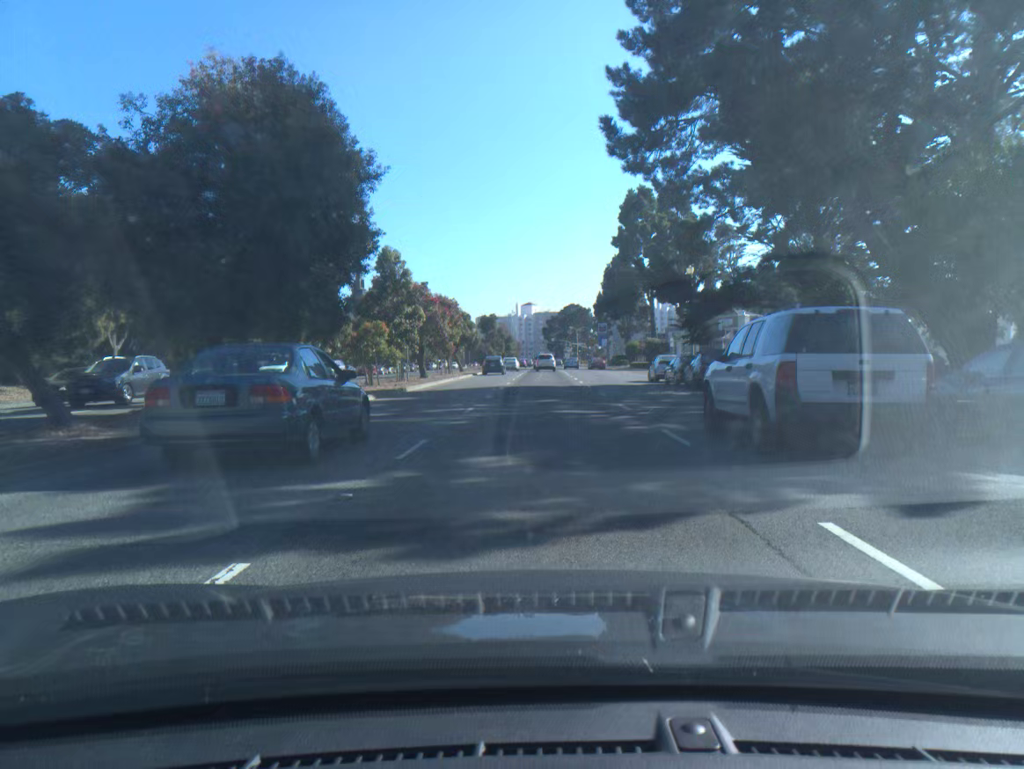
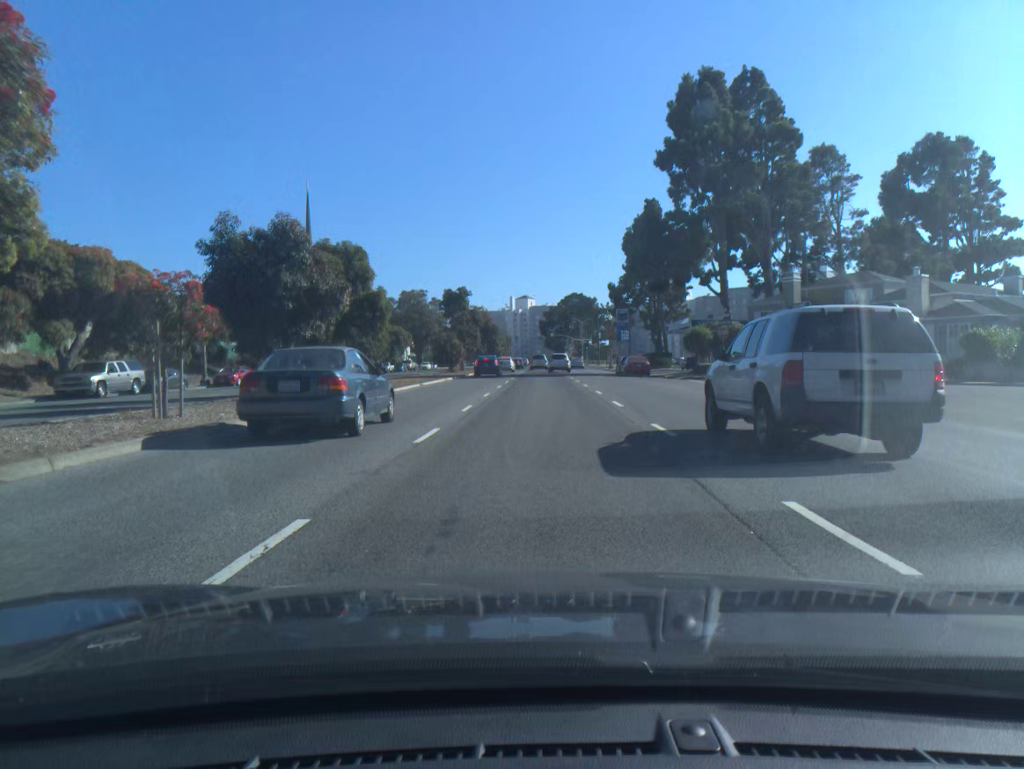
(+0.1, +42.1) m; 0°
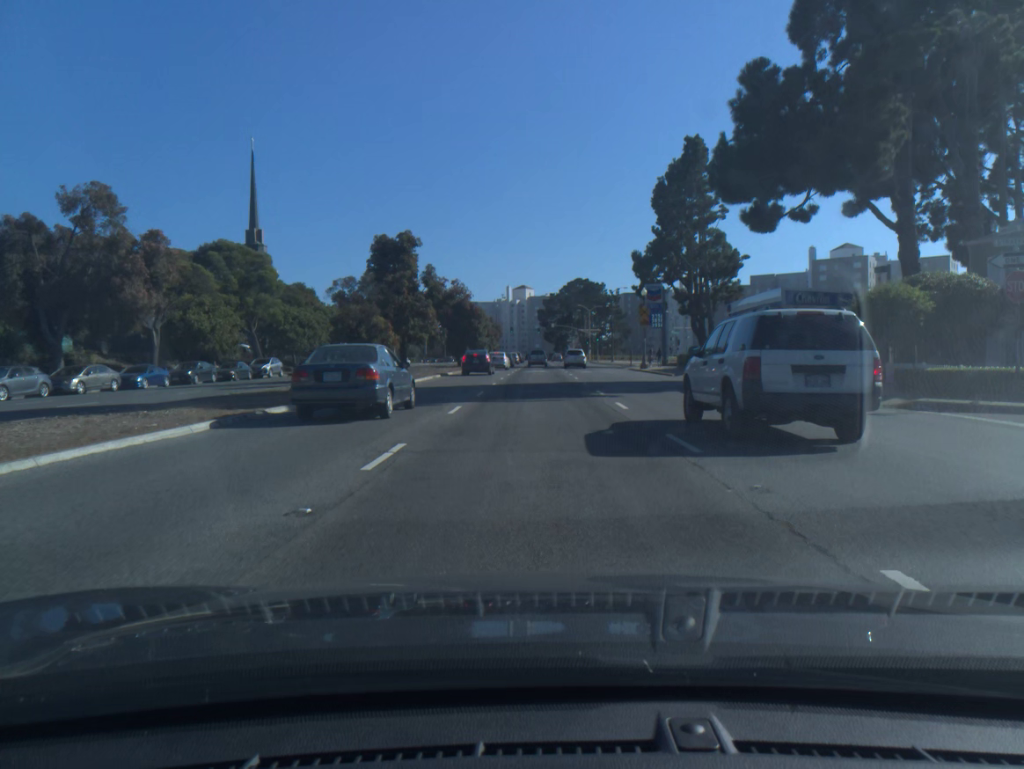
(0.0, +31.3) m; 0°
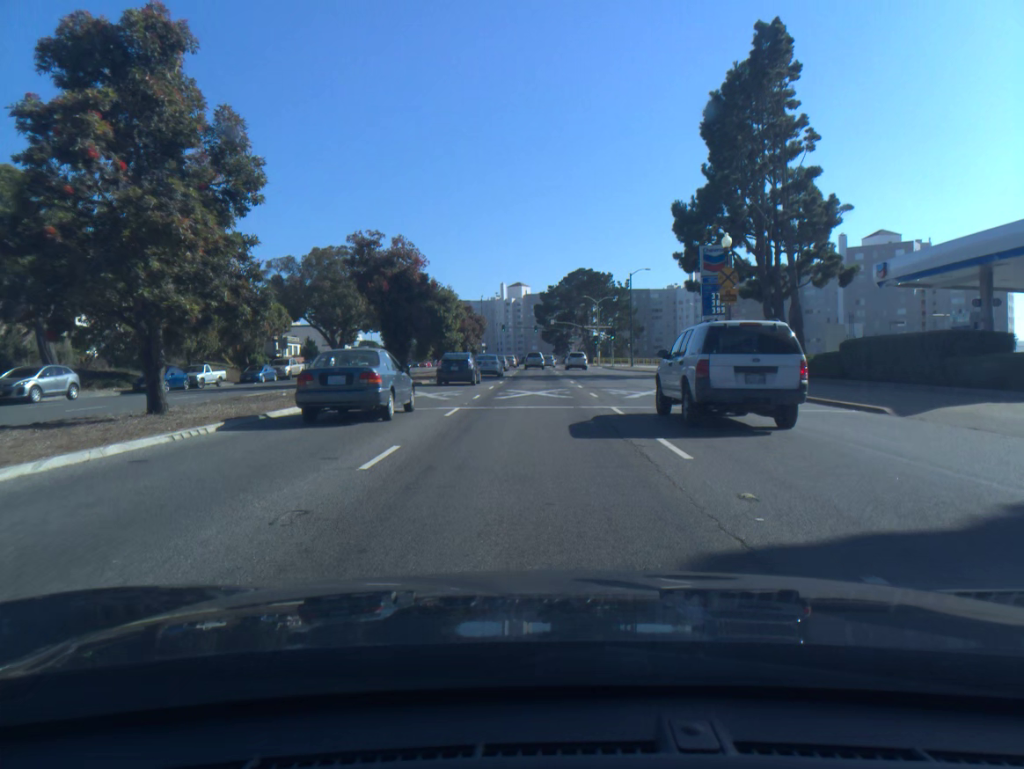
(0.0, +29.0) m; 0°
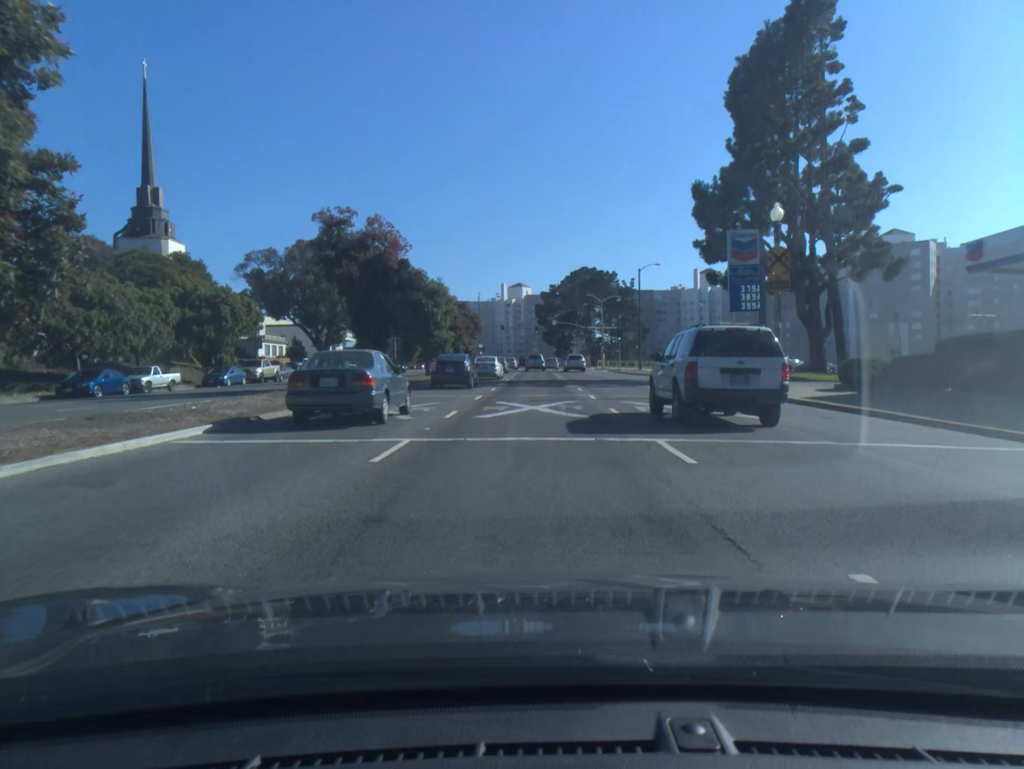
(0.0, +7.1) m; 0°
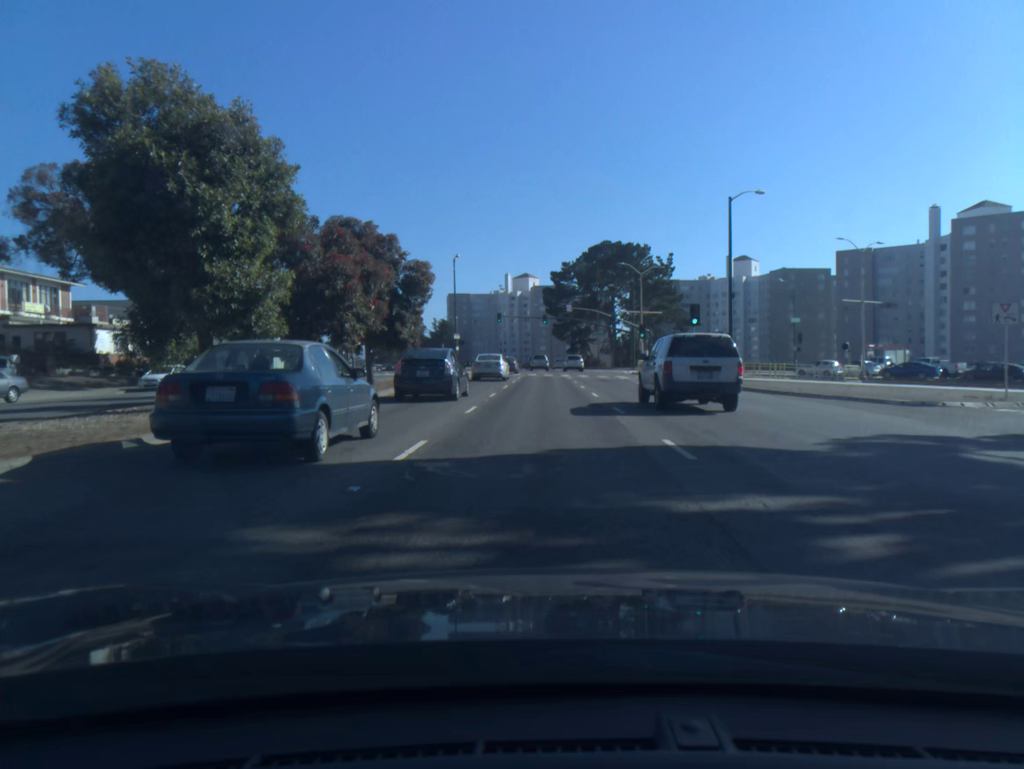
(-0.2, +37.2) m; 0°
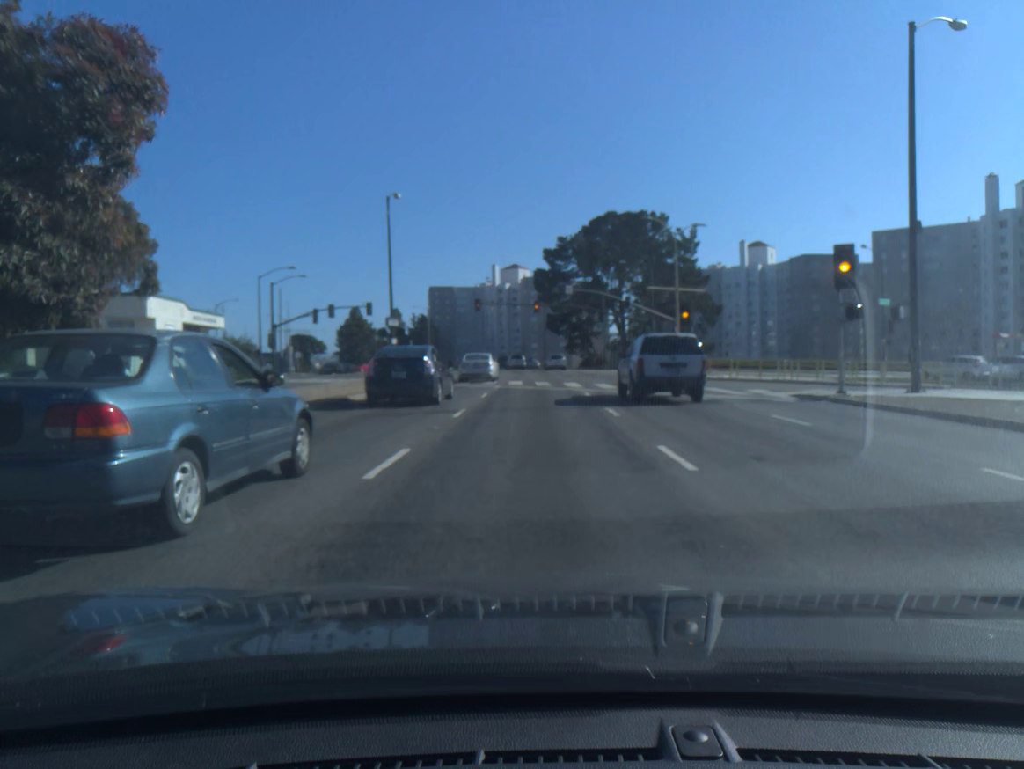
(+0.1, +24.0) m; +1°
